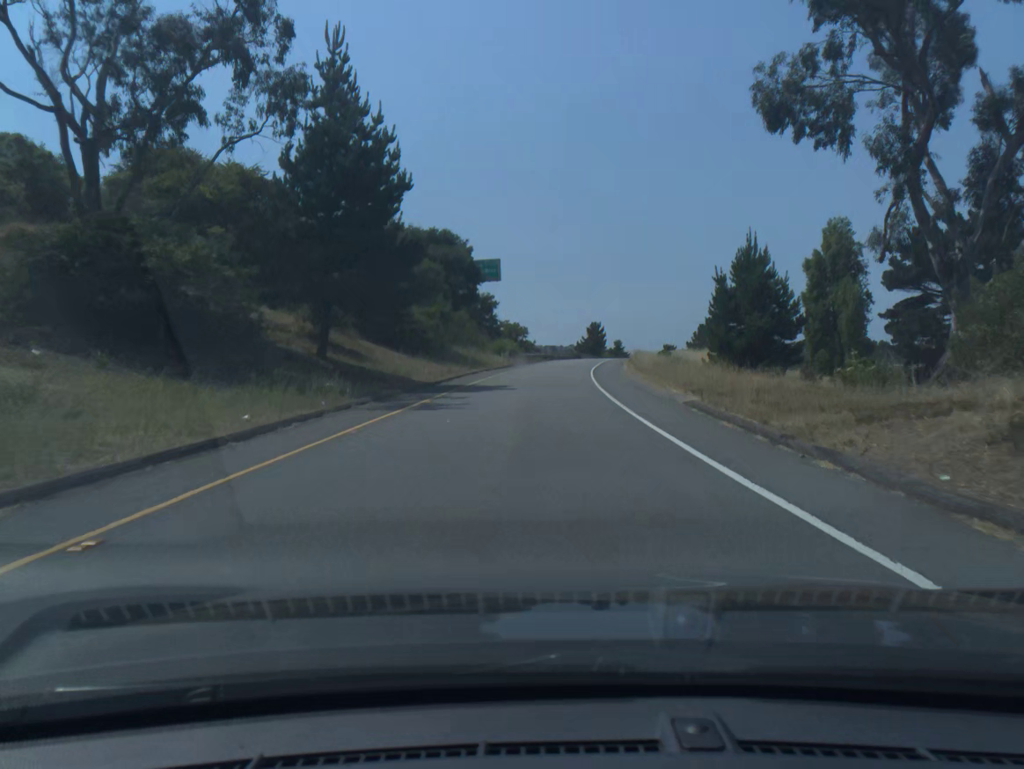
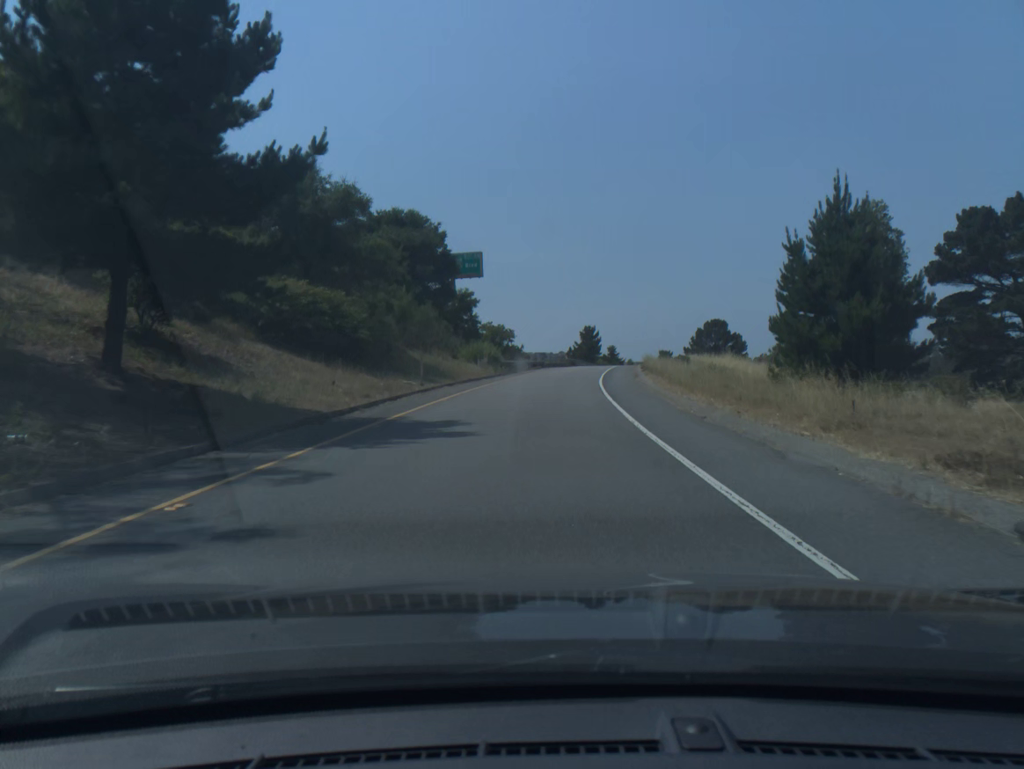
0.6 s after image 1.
(+0.1, +13.0) m; +1°
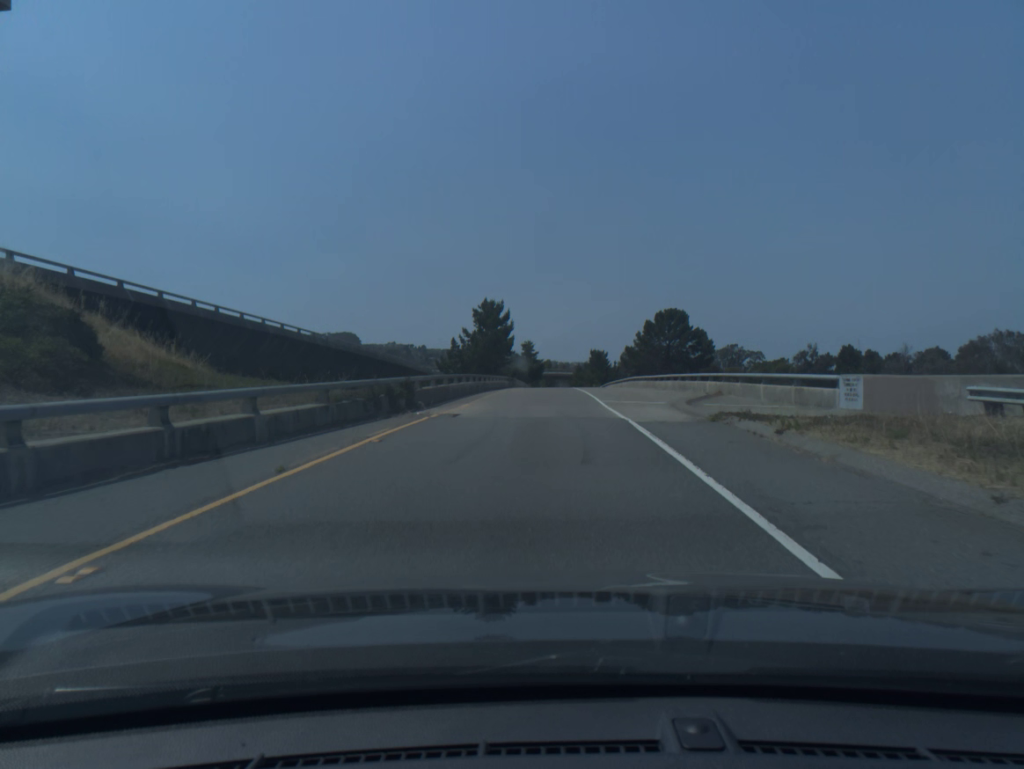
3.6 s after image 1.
(+4.8, +67.0) m; +7°
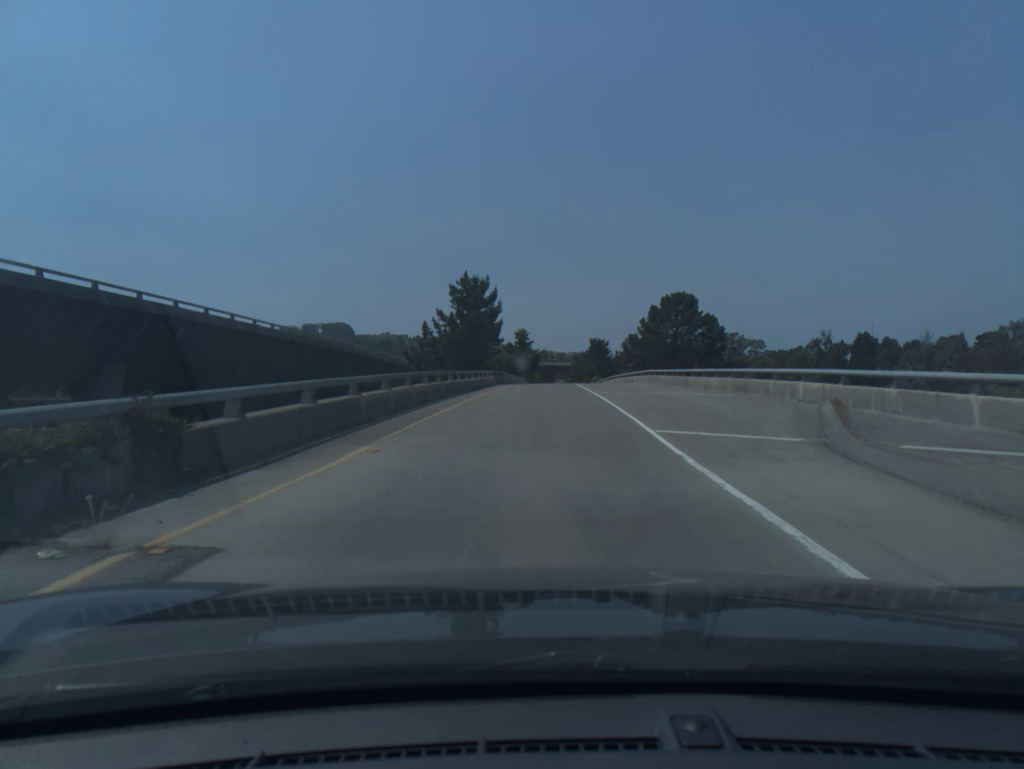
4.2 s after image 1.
(0.0, +13.9) m; 0°
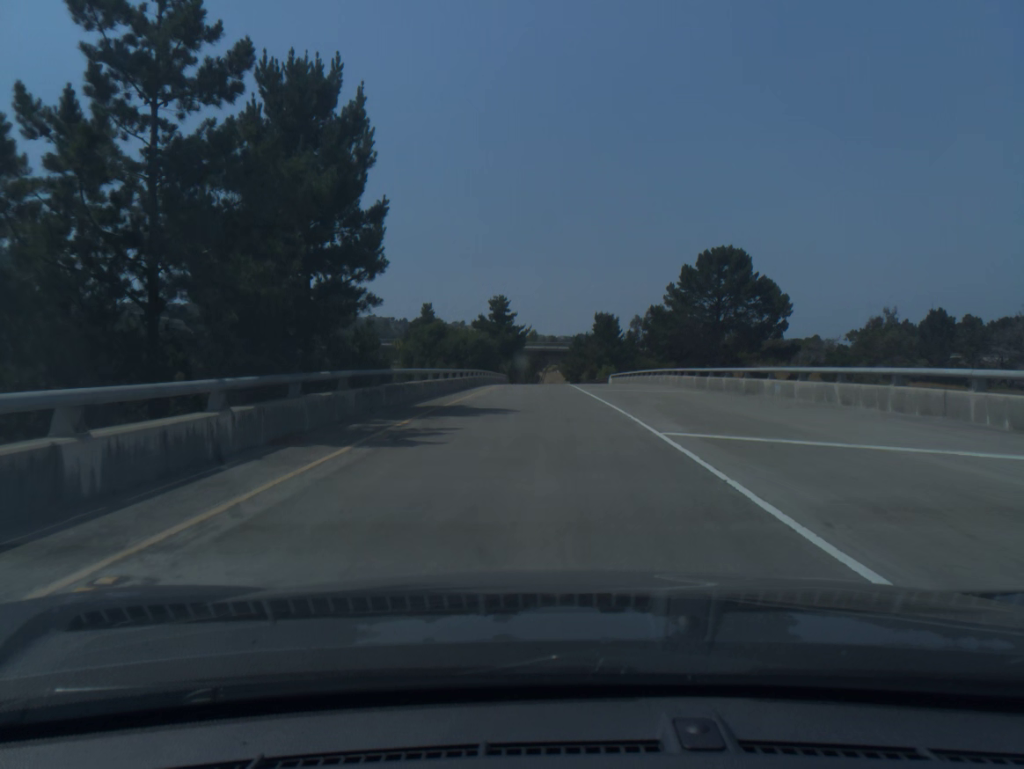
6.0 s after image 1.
(+0.2, +42.9) m; 0°
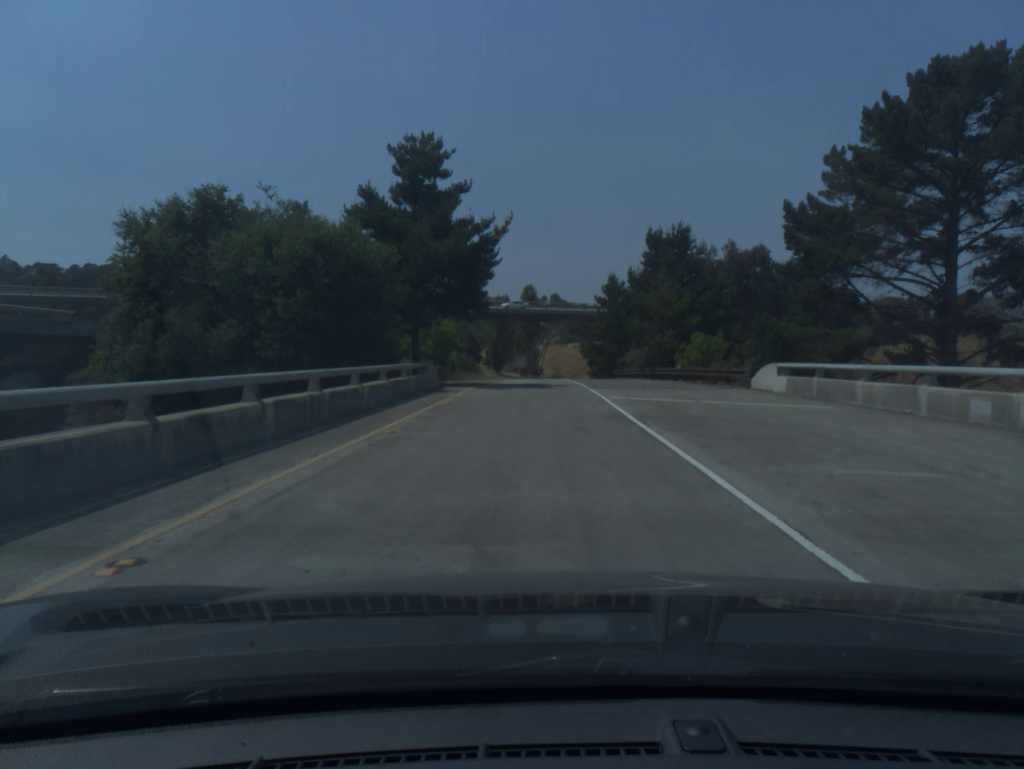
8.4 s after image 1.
(0.0, +59.2) m; 0°
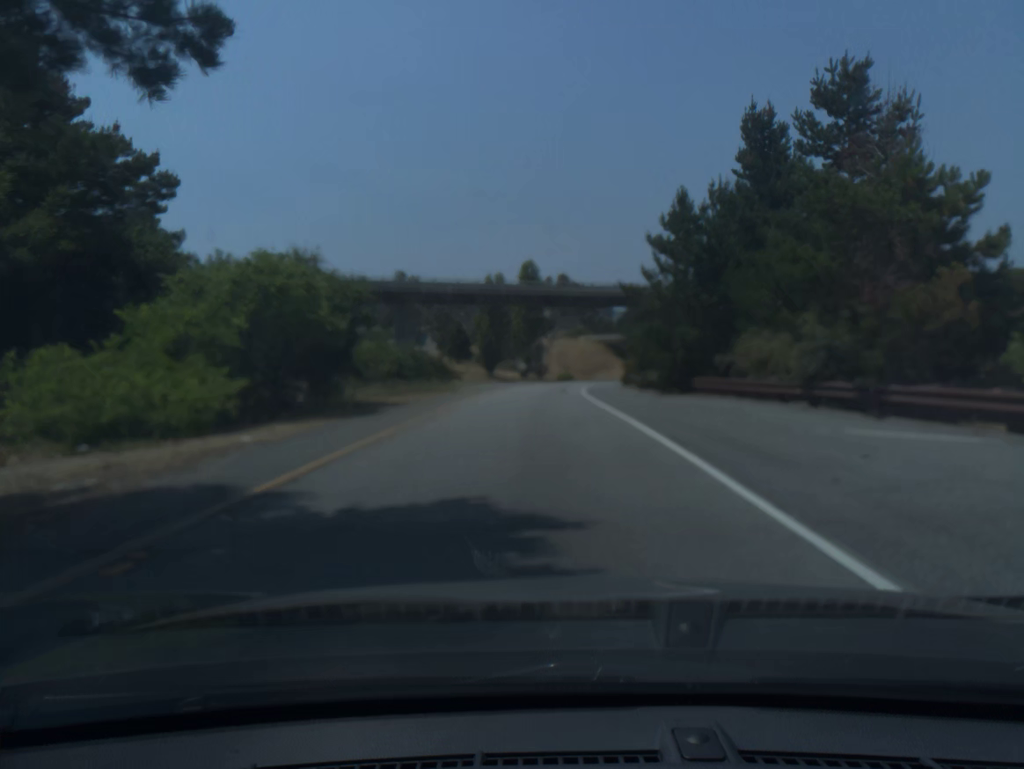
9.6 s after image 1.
(-0.1, +29.4) m; 0°
